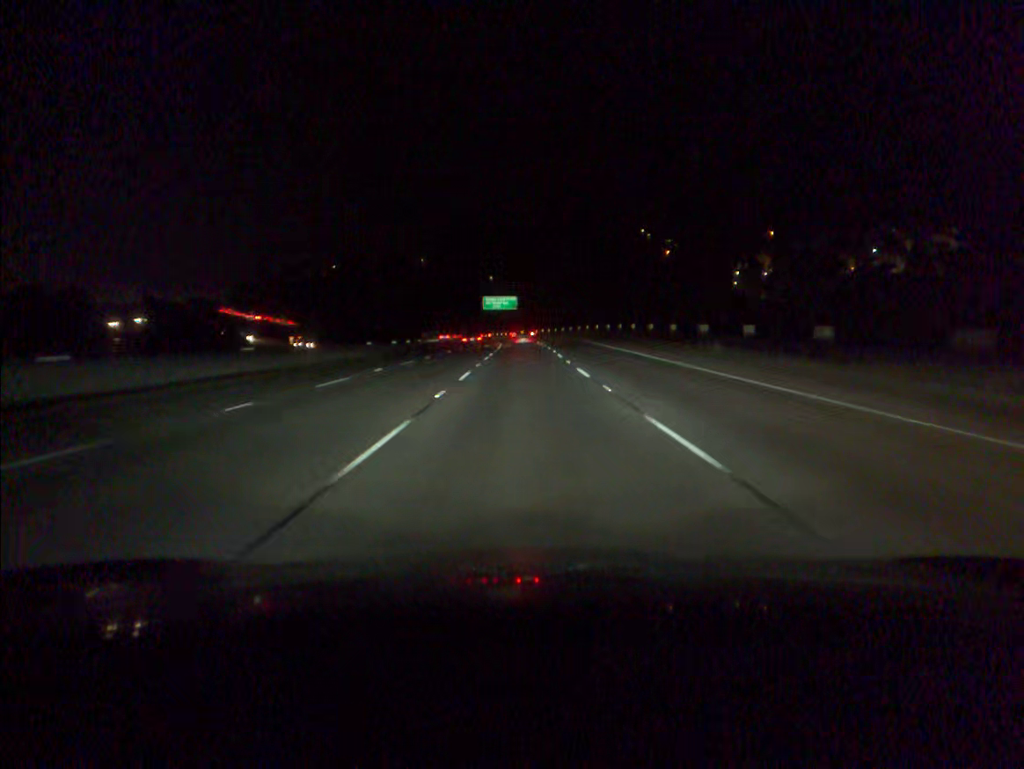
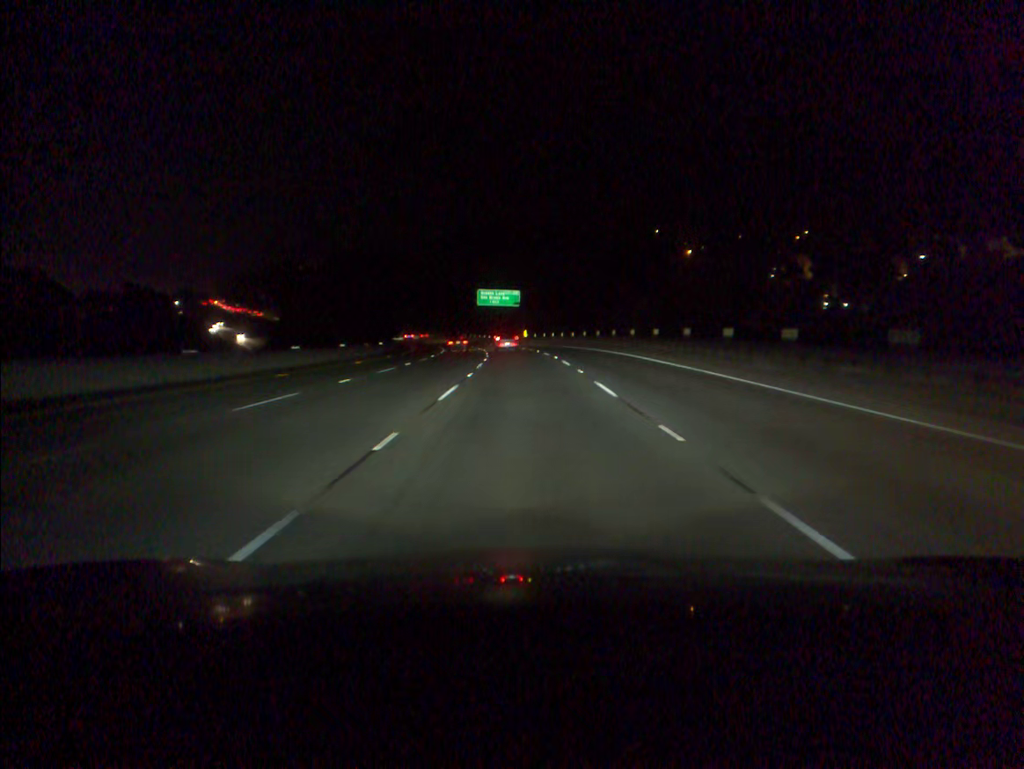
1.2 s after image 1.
(0.0, +35.2) m; 0°
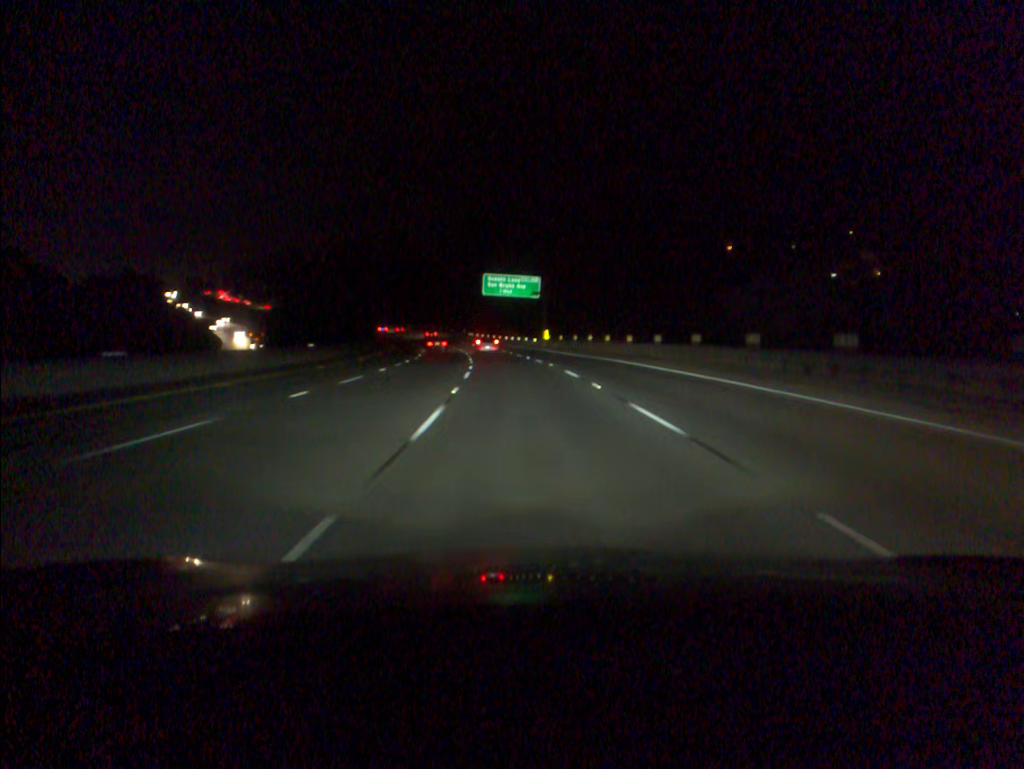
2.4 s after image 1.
(-0.3, +35.0) m; -1°
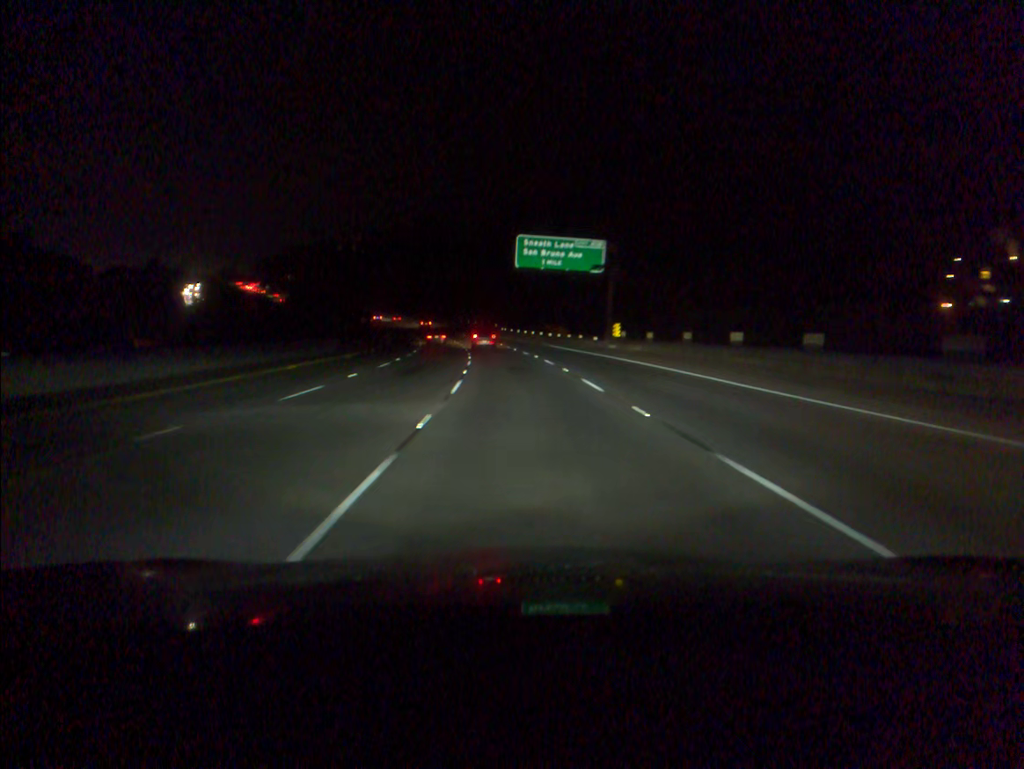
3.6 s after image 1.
(-0.9, +35.3) m; -3°
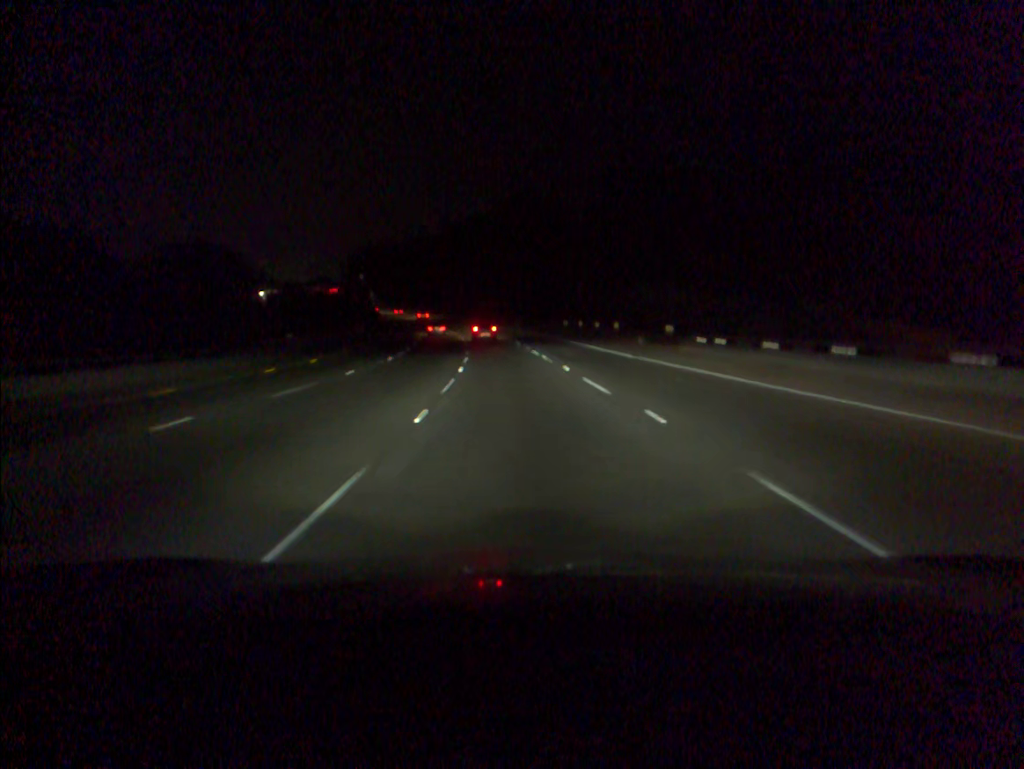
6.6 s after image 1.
(-6.0, +88.8) m; -8°
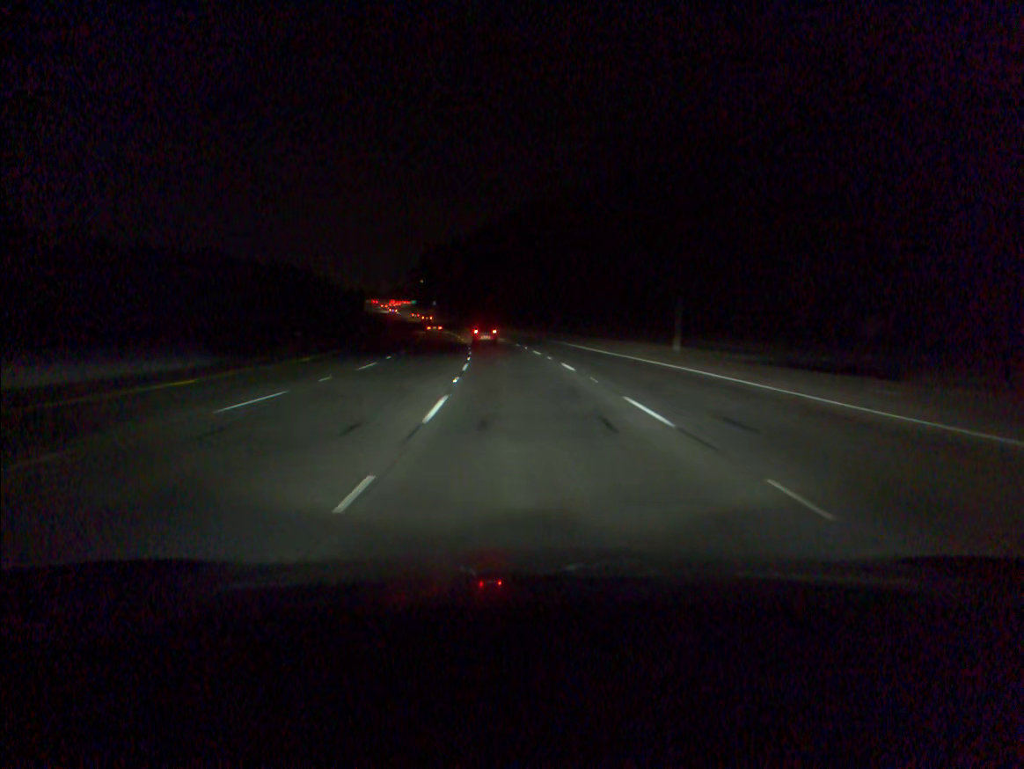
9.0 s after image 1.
(-3.9, +70.3) m; -6°
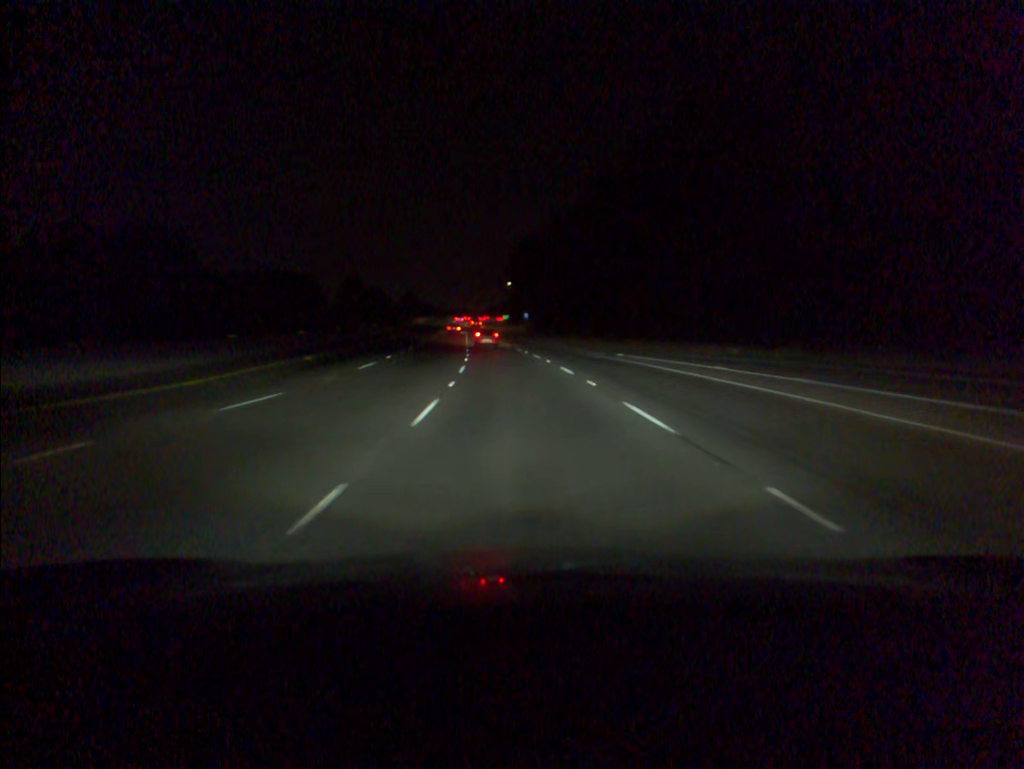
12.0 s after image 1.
(-5.7, +87.3) m; -8°
